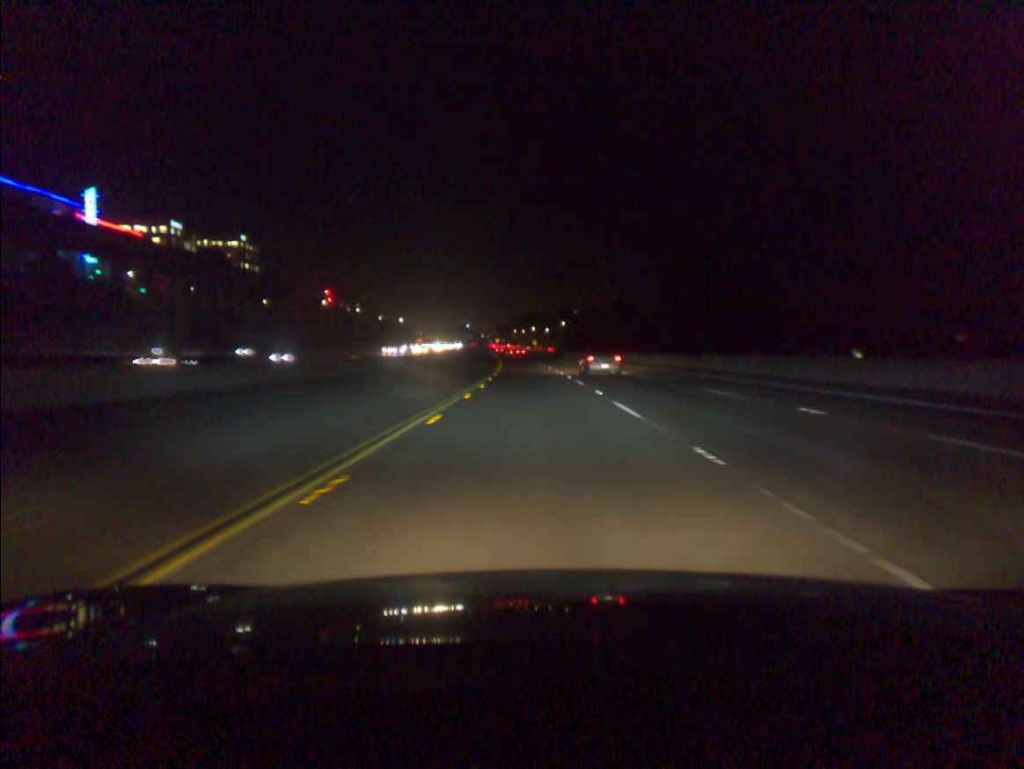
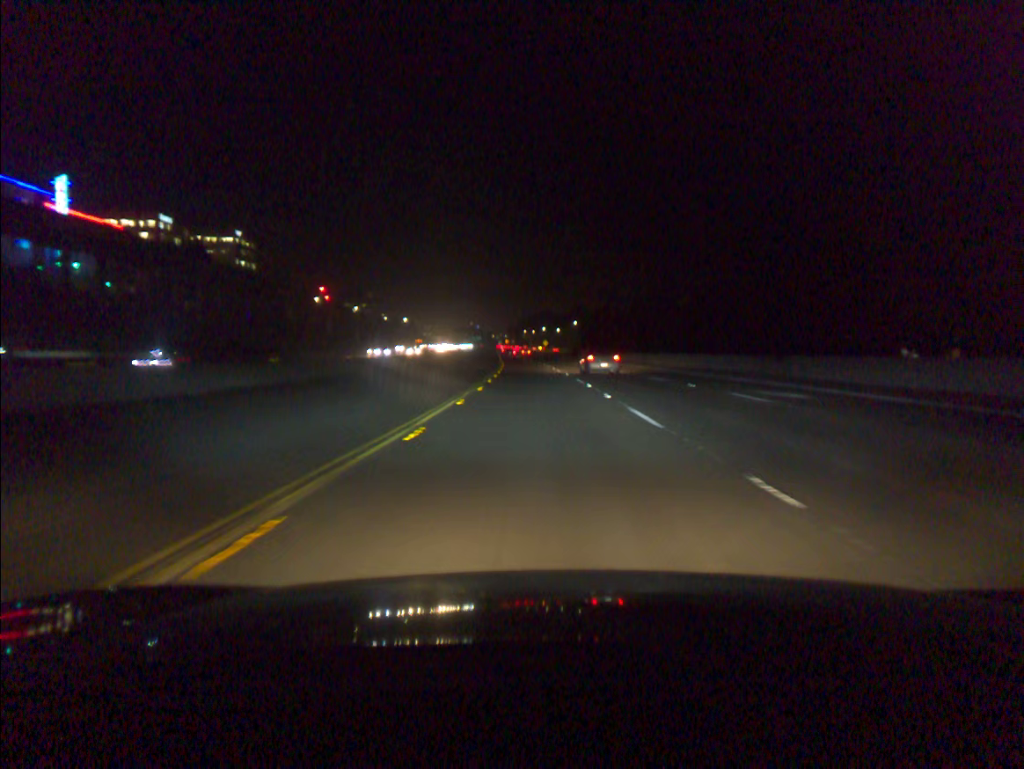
(-0.1, +16.9) m; -1°
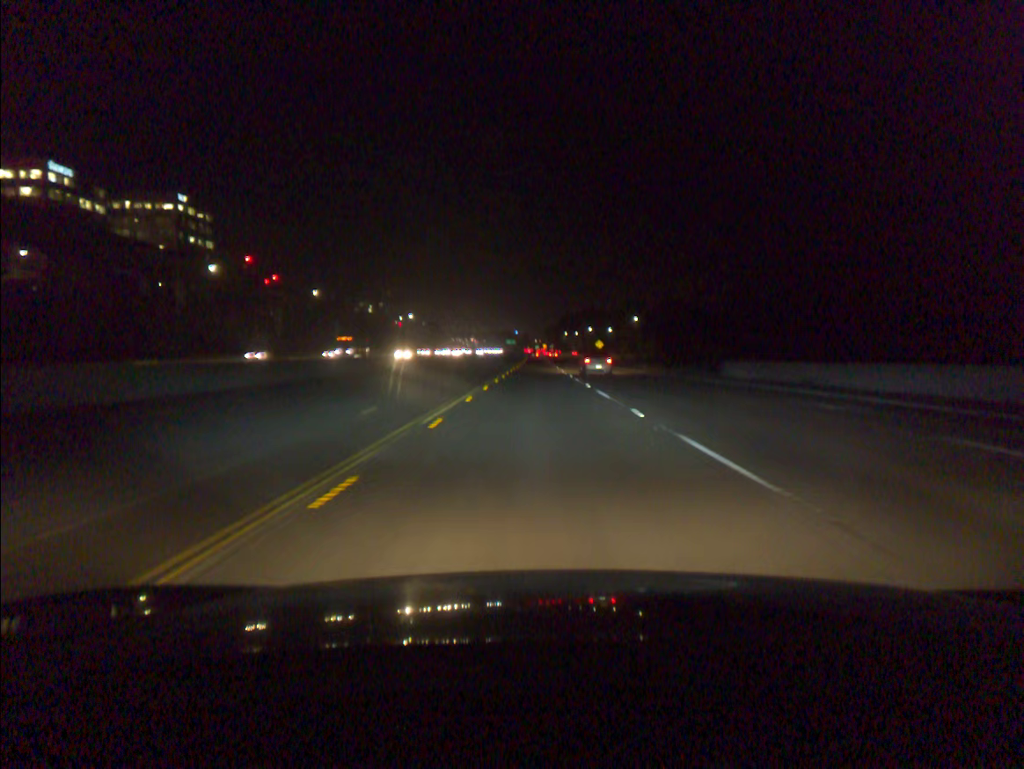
(-2.3, +84.5) m; -3°
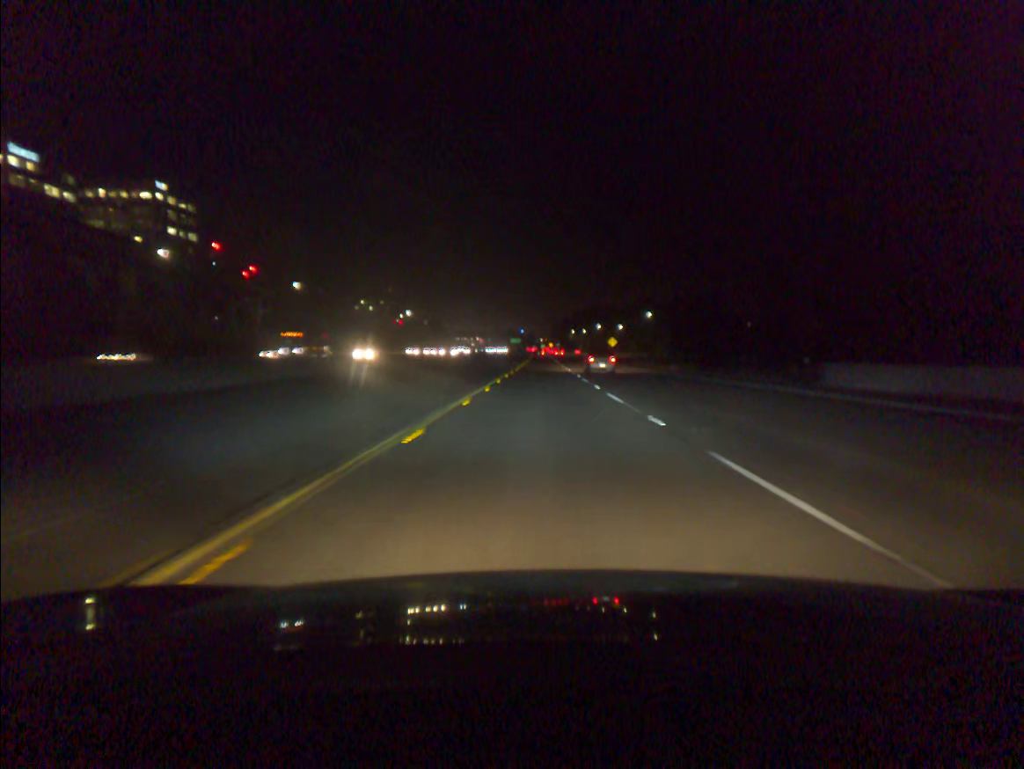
(-0.1, +16.9) m; 0°
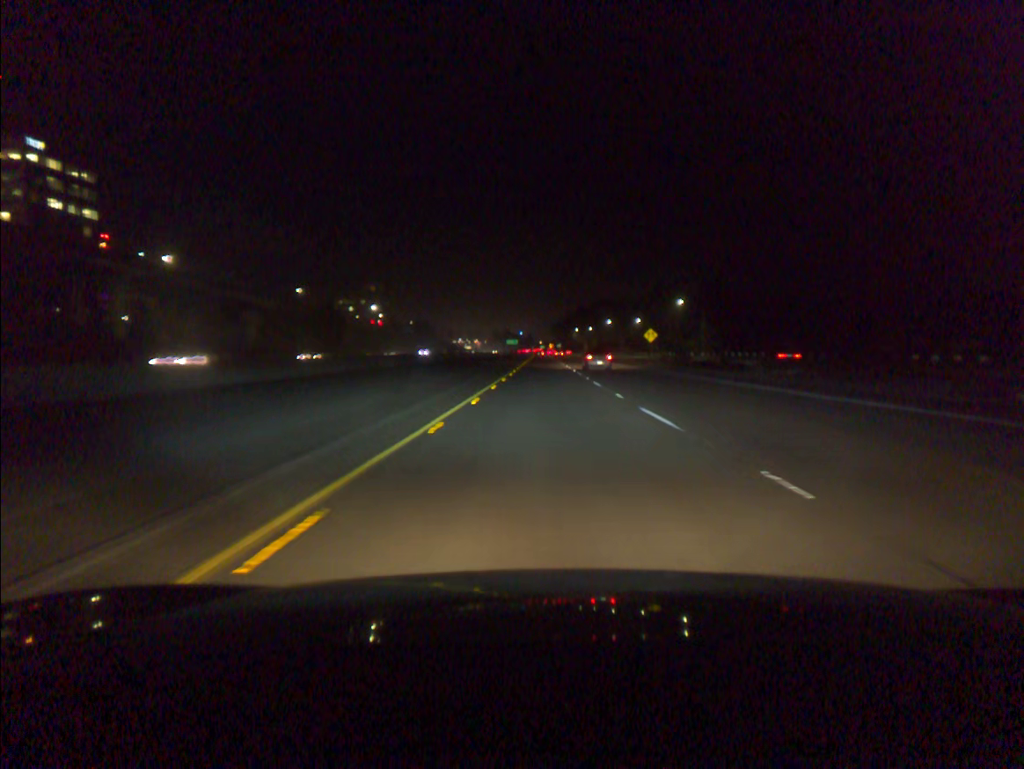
(-0.1, +50.7) m; 0°
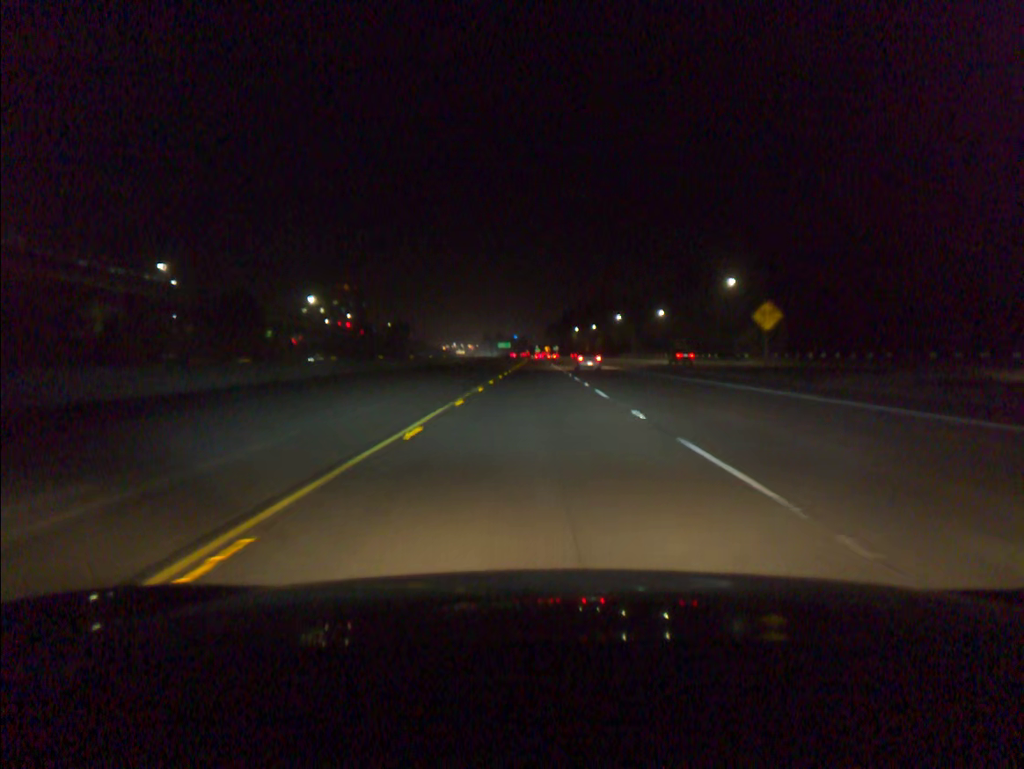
(+0.2, +50.7) m; 0°
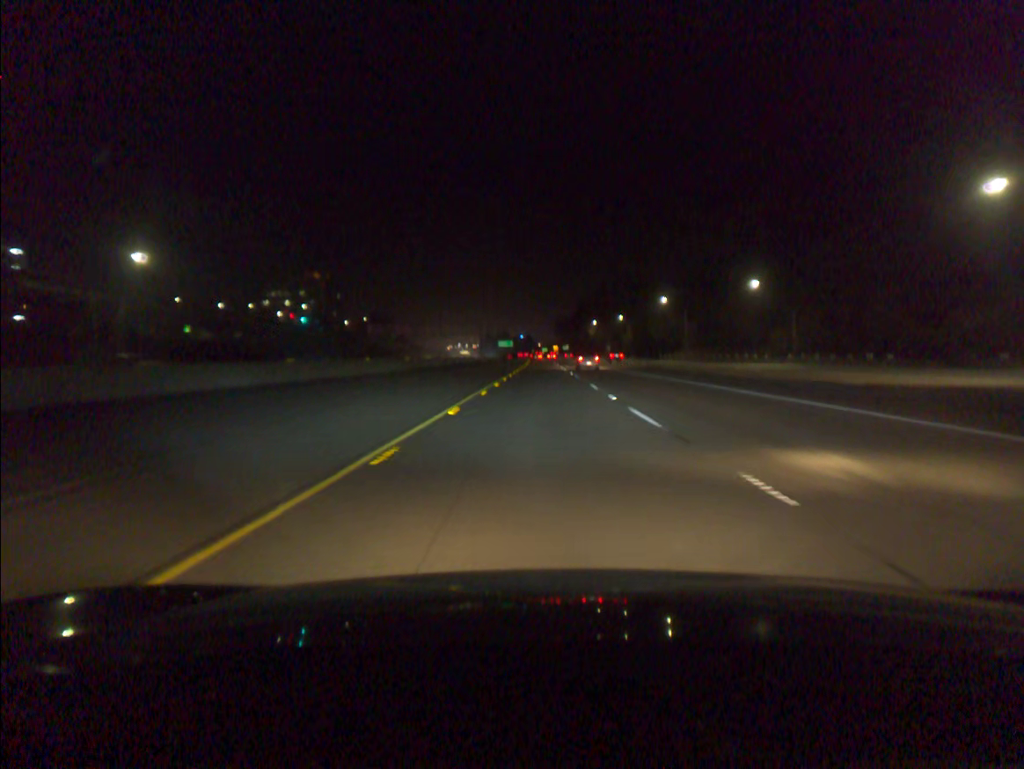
(-0.4, +67.4) m; 0°
